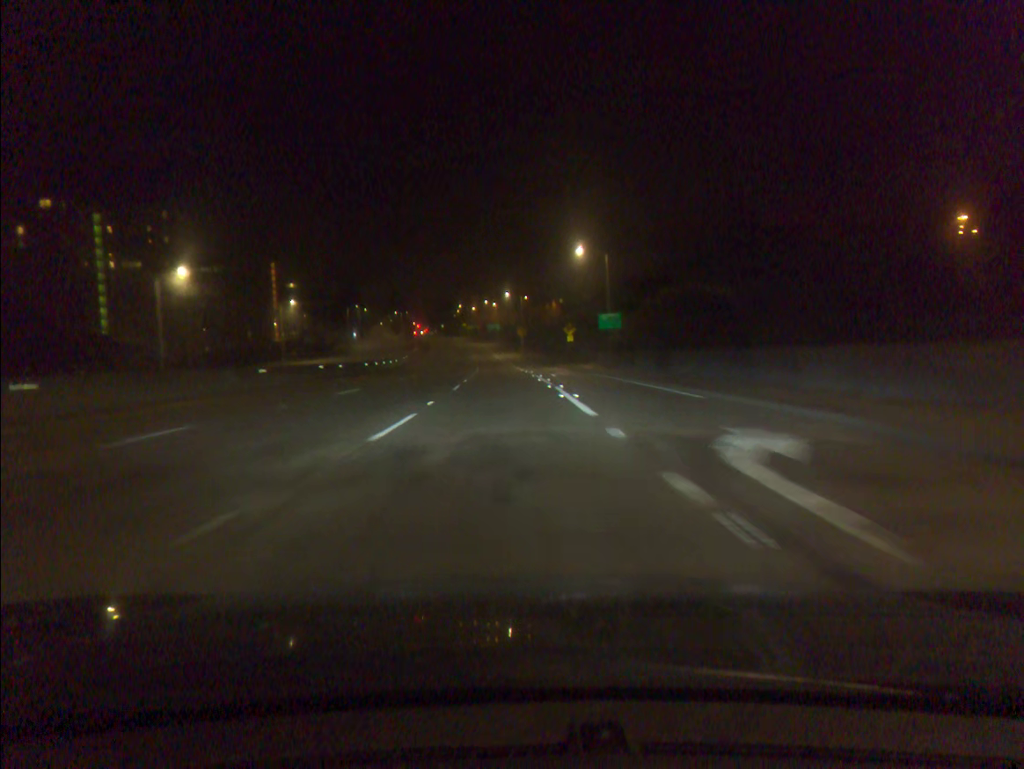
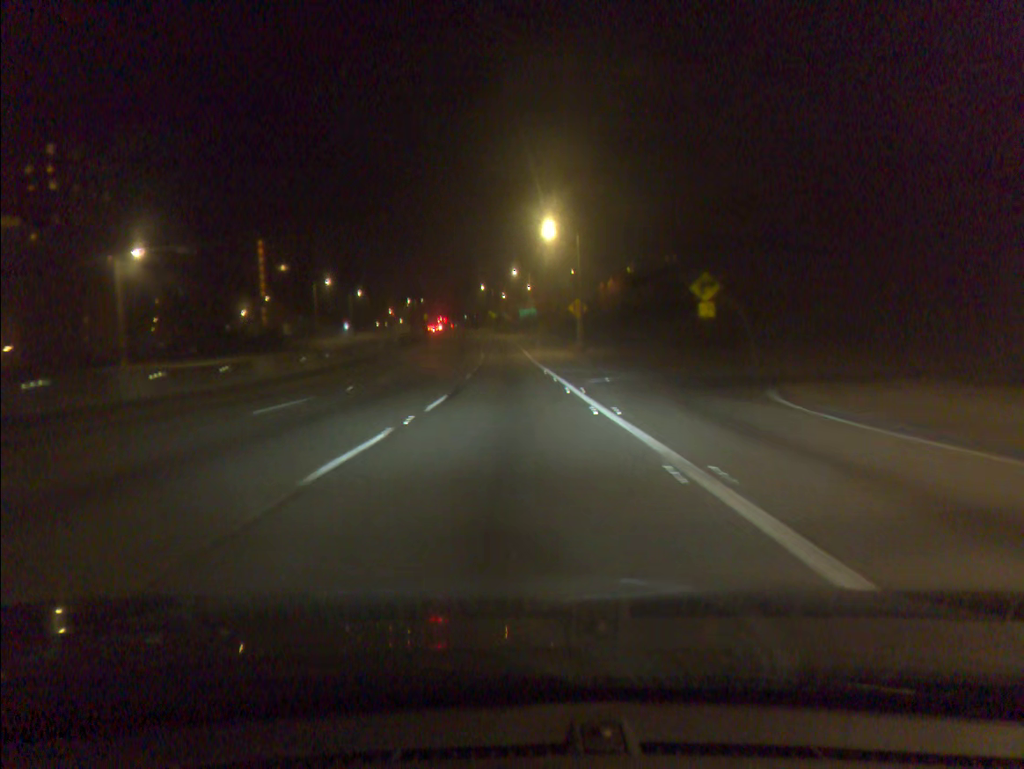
(-1.2, +60.6) m; -3°
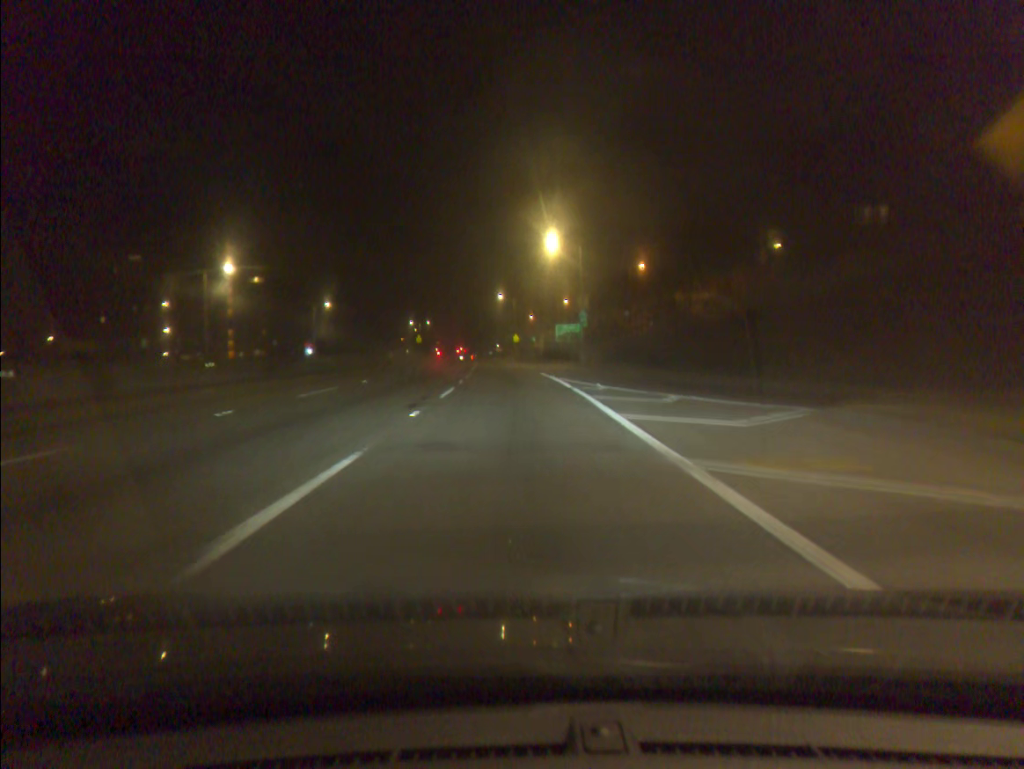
(-1.0, +55.9) m; -2°
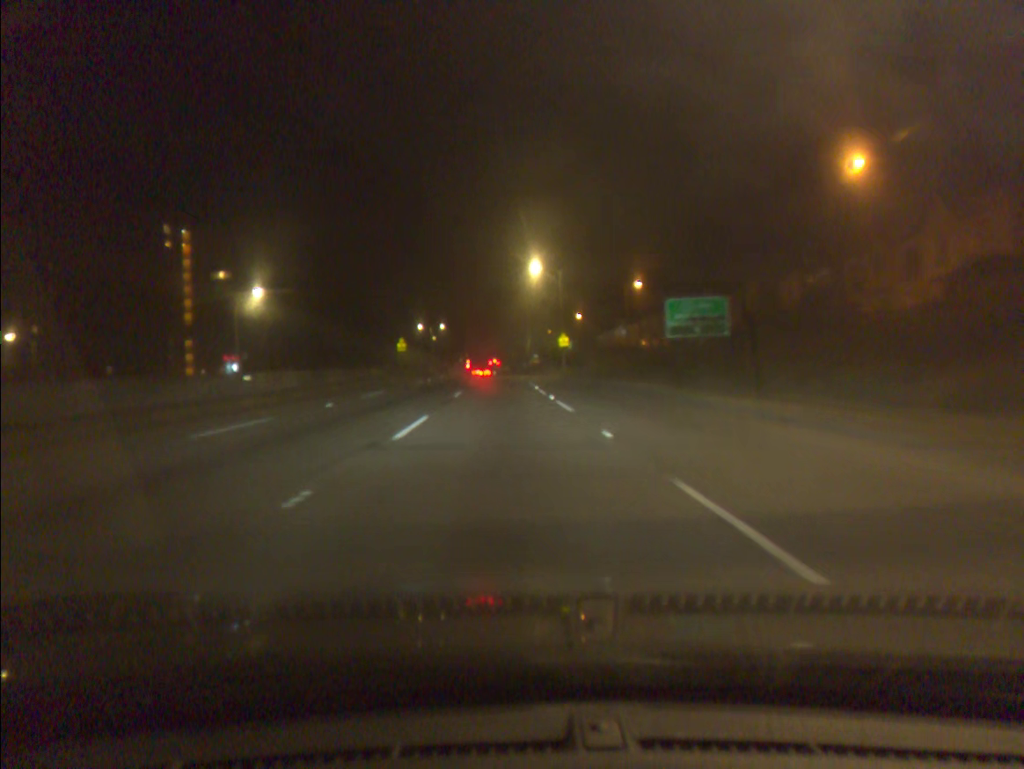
(-0.9, +52.1) m; -3°
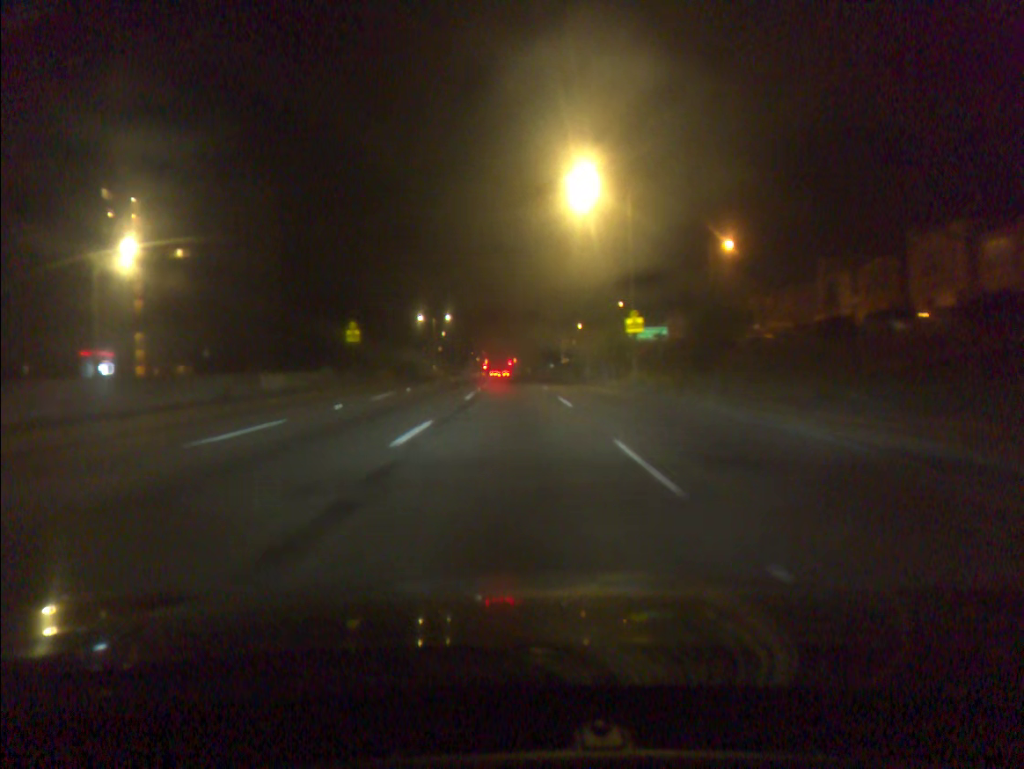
(-0.5, +30.9) m; -2°
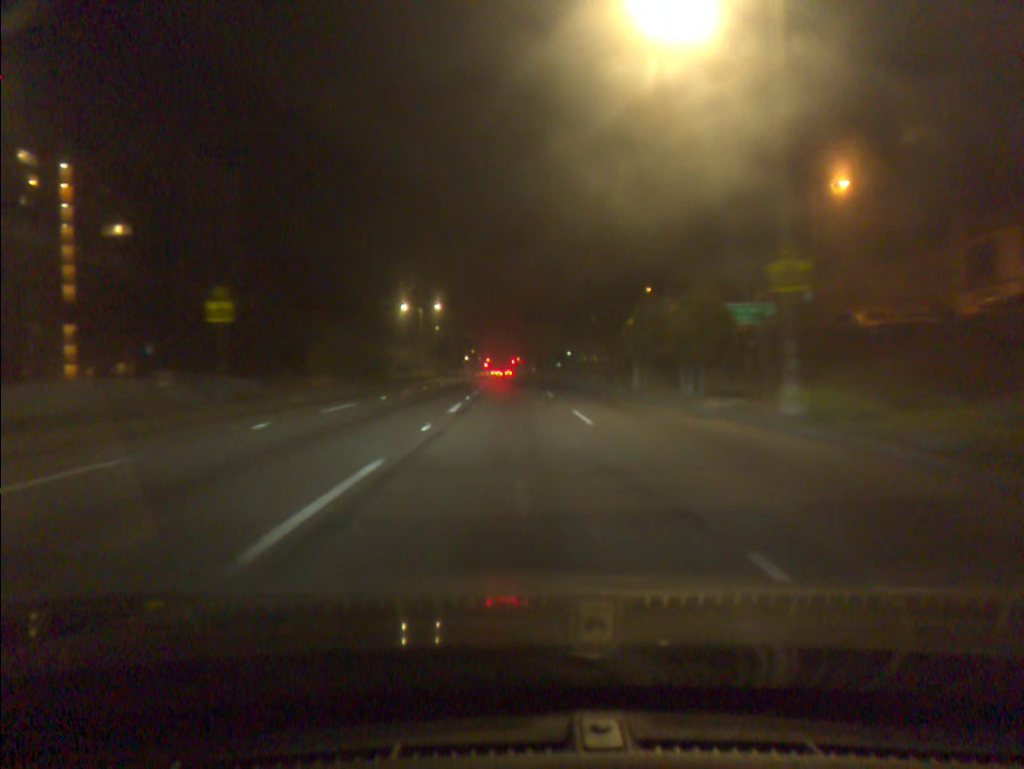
(-0.1, +20.7) m; 0°
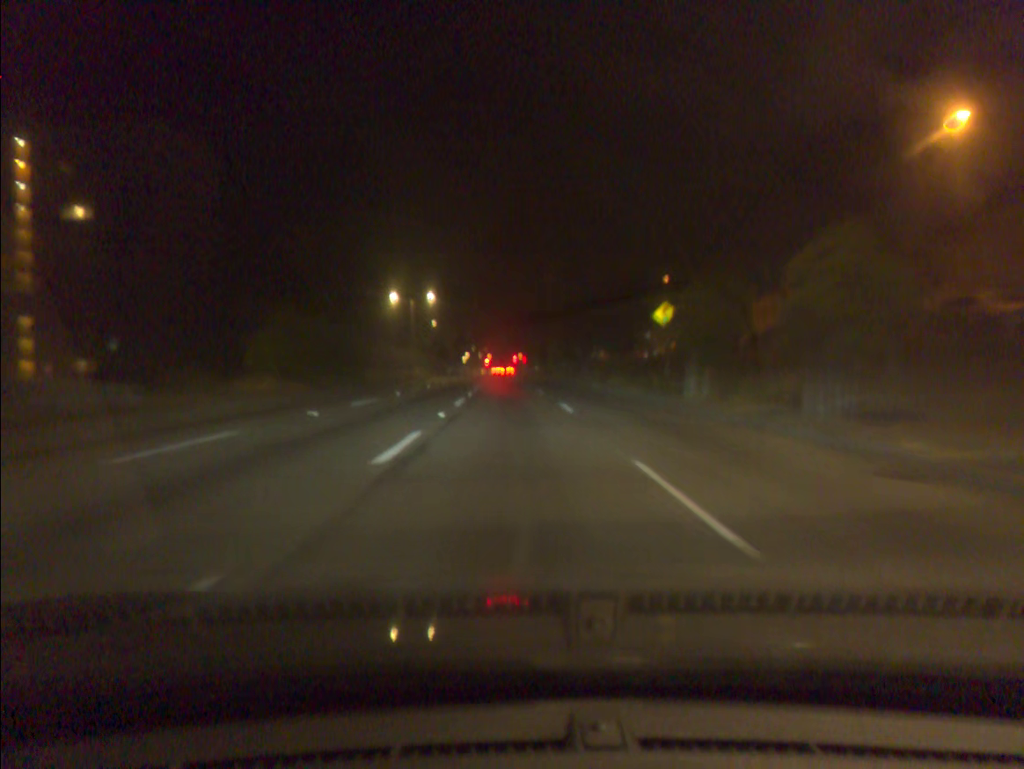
(0.0, +10.4) m; 0°
